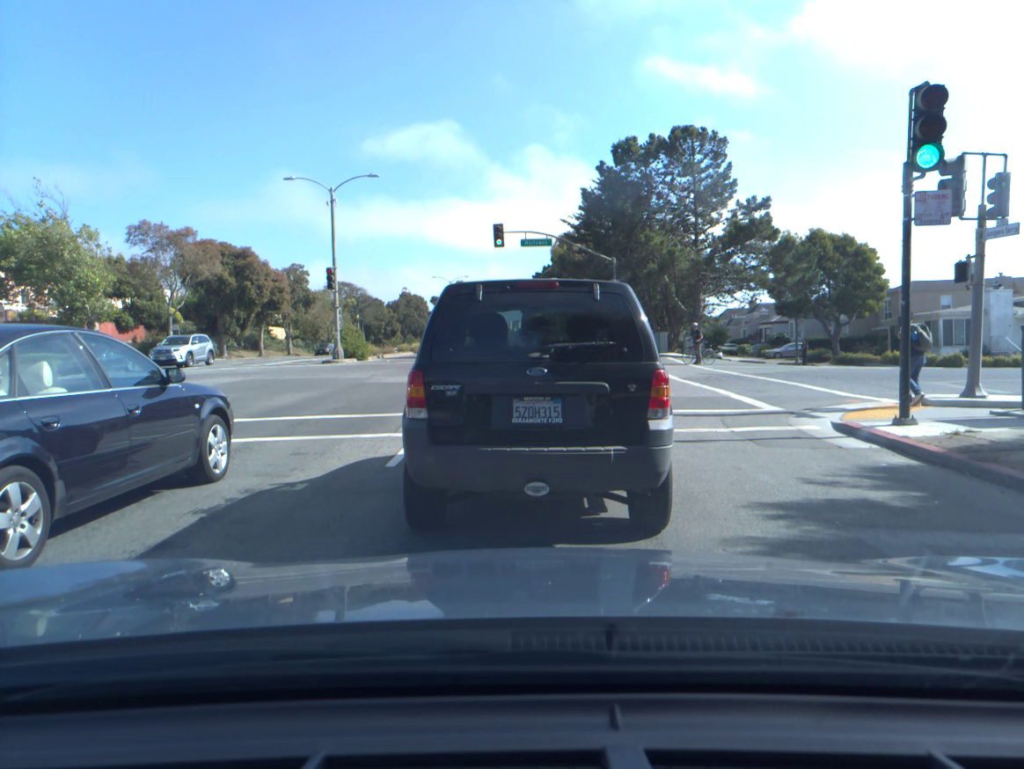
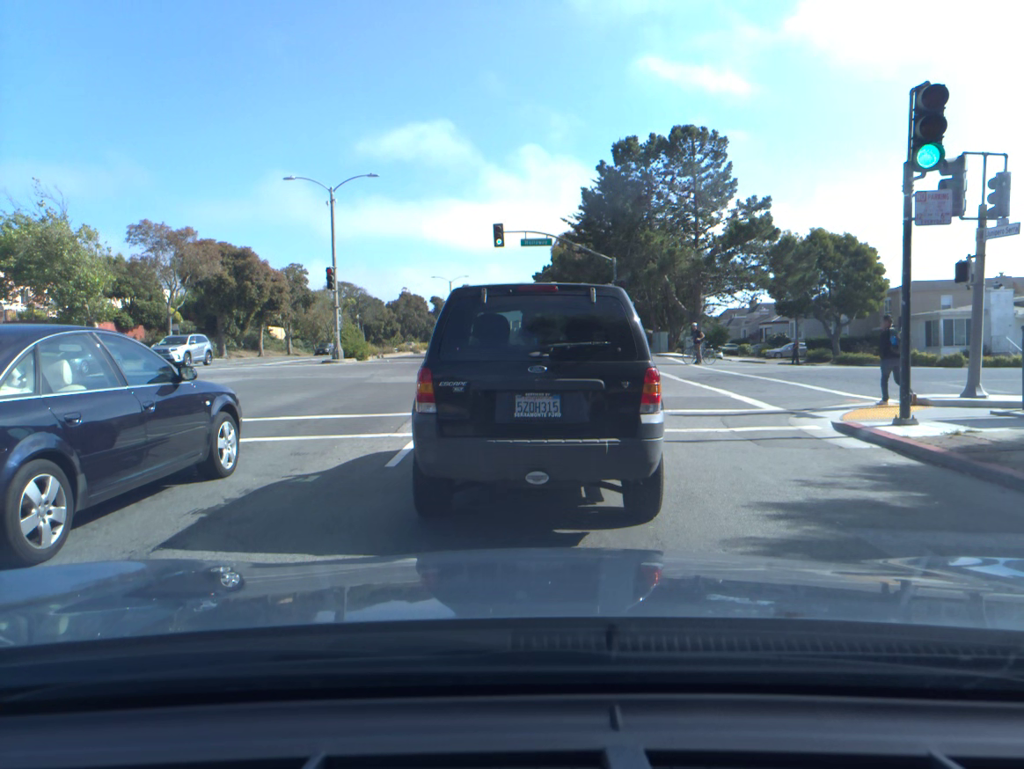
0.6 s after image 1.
(0.0, 0.0) m; 0°
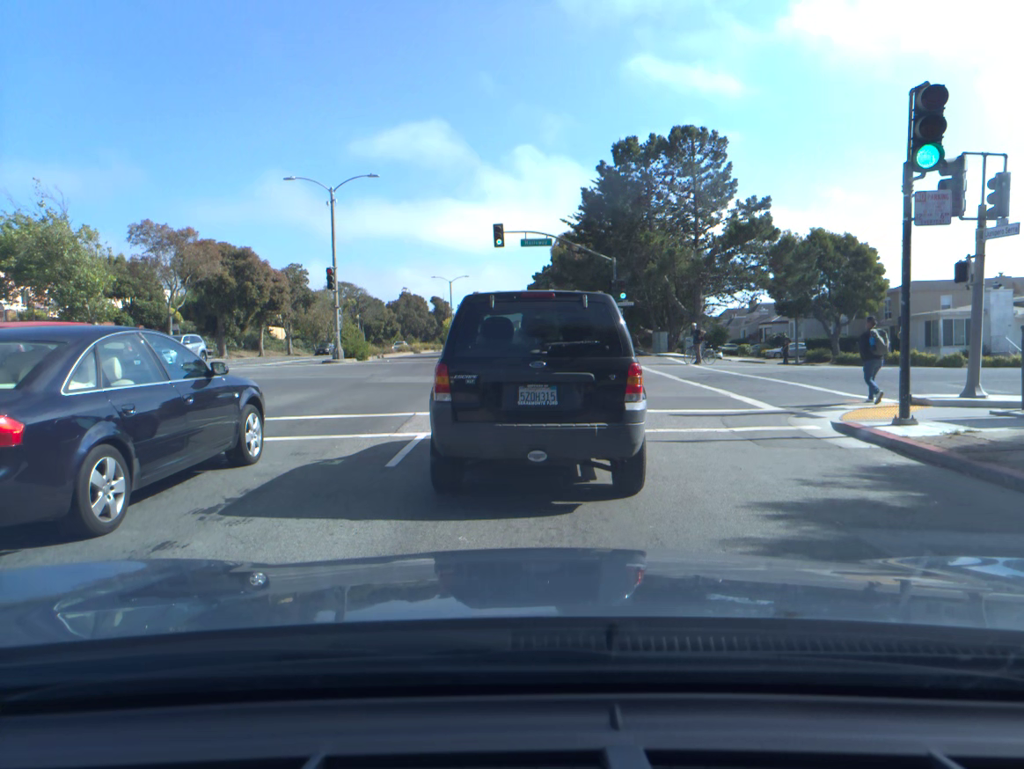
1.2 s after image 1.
(0.0, 0.0) m; 0°
